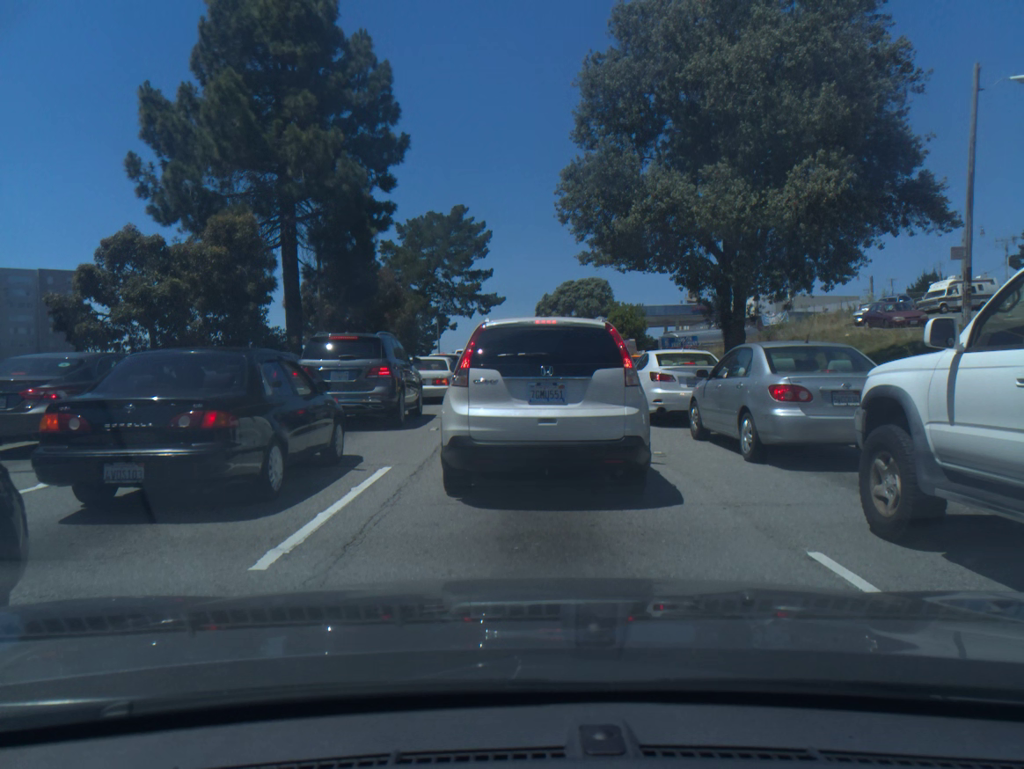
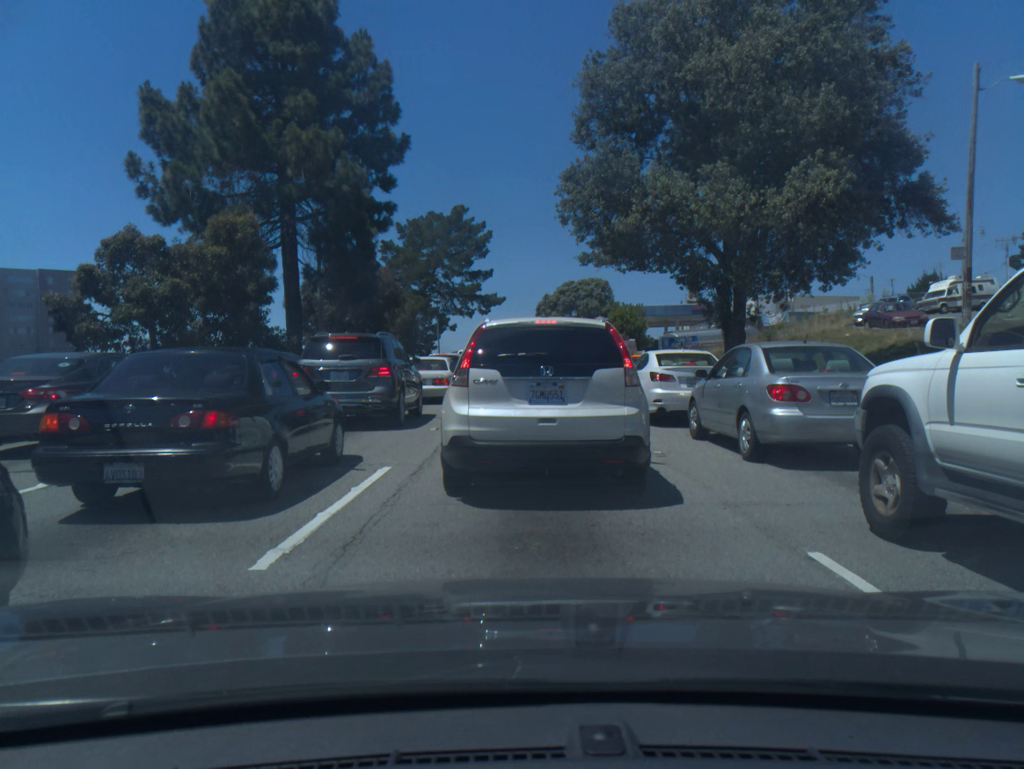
(0.0, -0.1) m; 0°
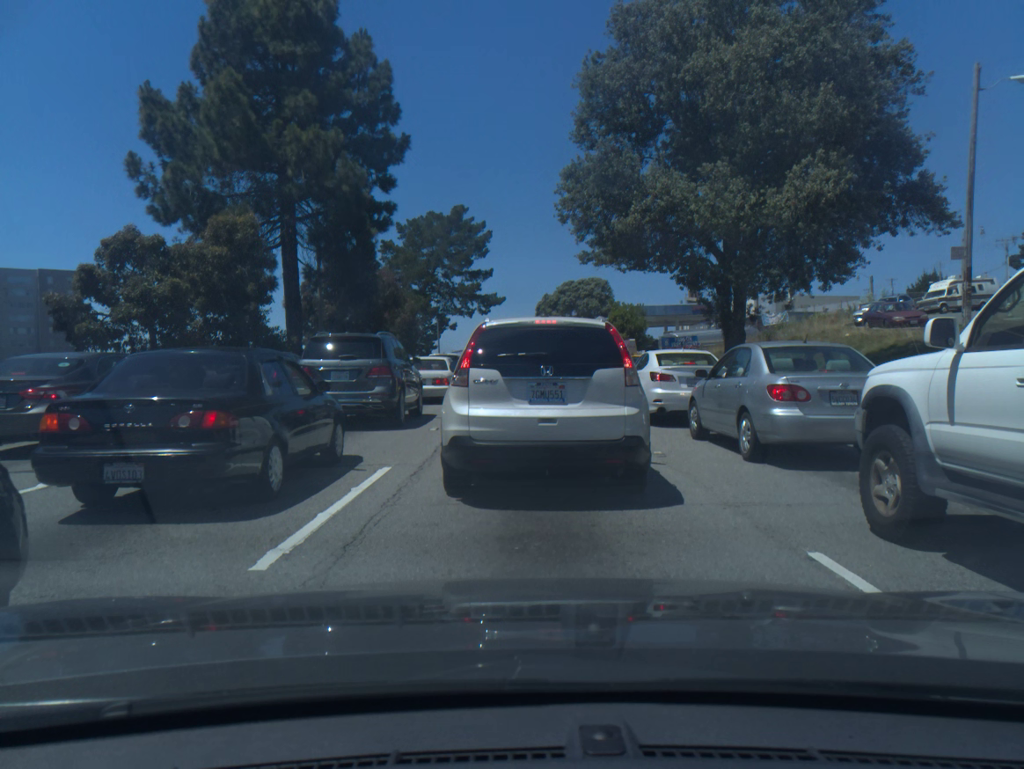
(0.0, 0.0) m; 0°
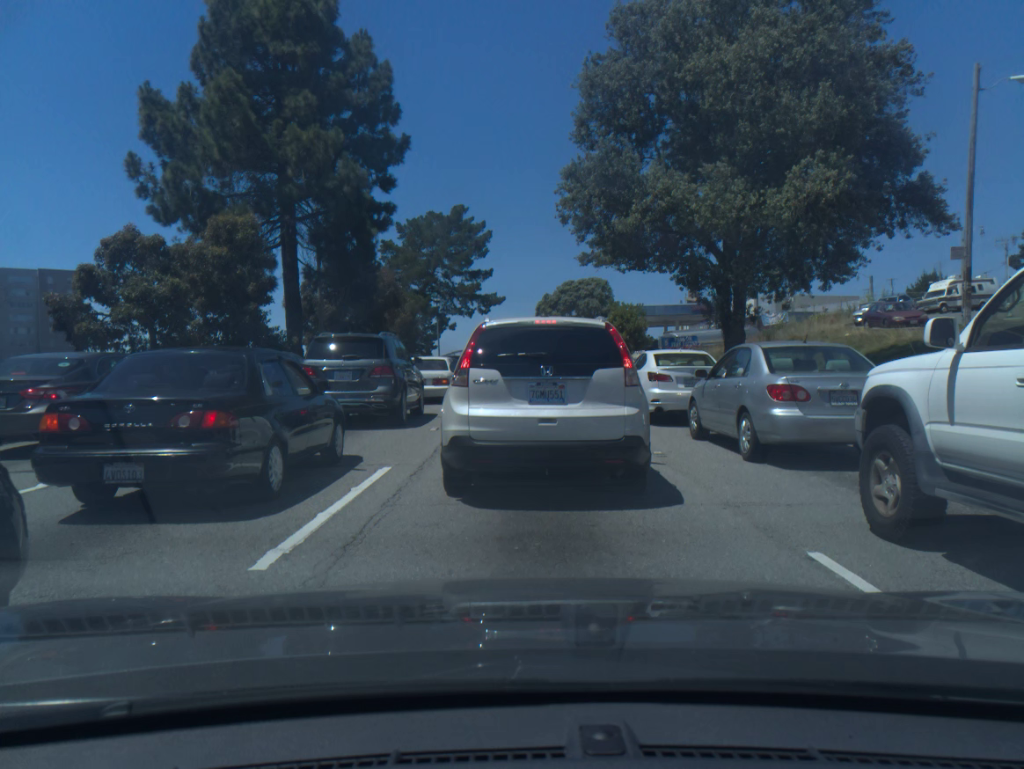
(0.0, 0.0) m; 0°
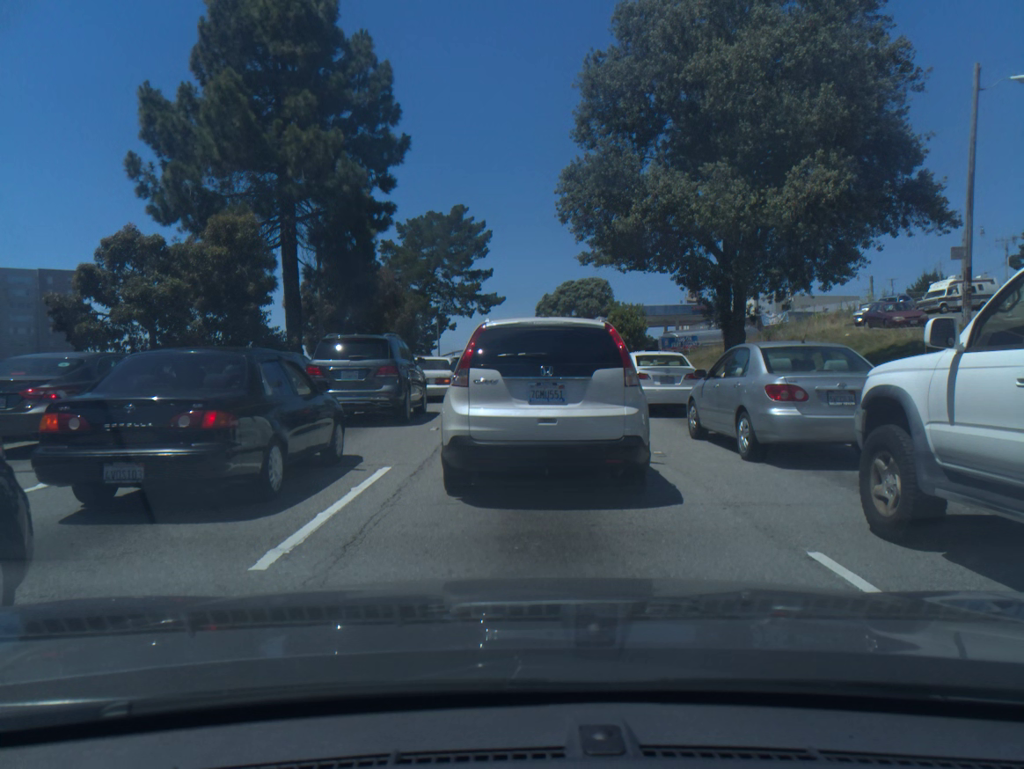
(+0.1, 0.0) m; 0°
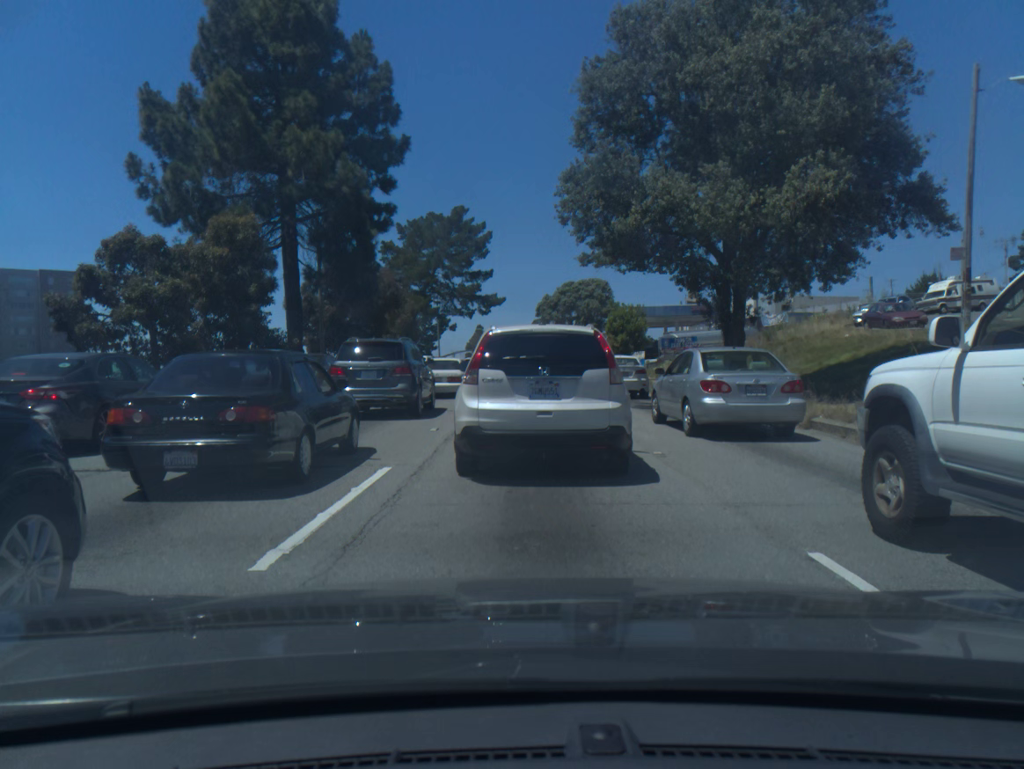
(+0.1, -0.1) m; 0°
